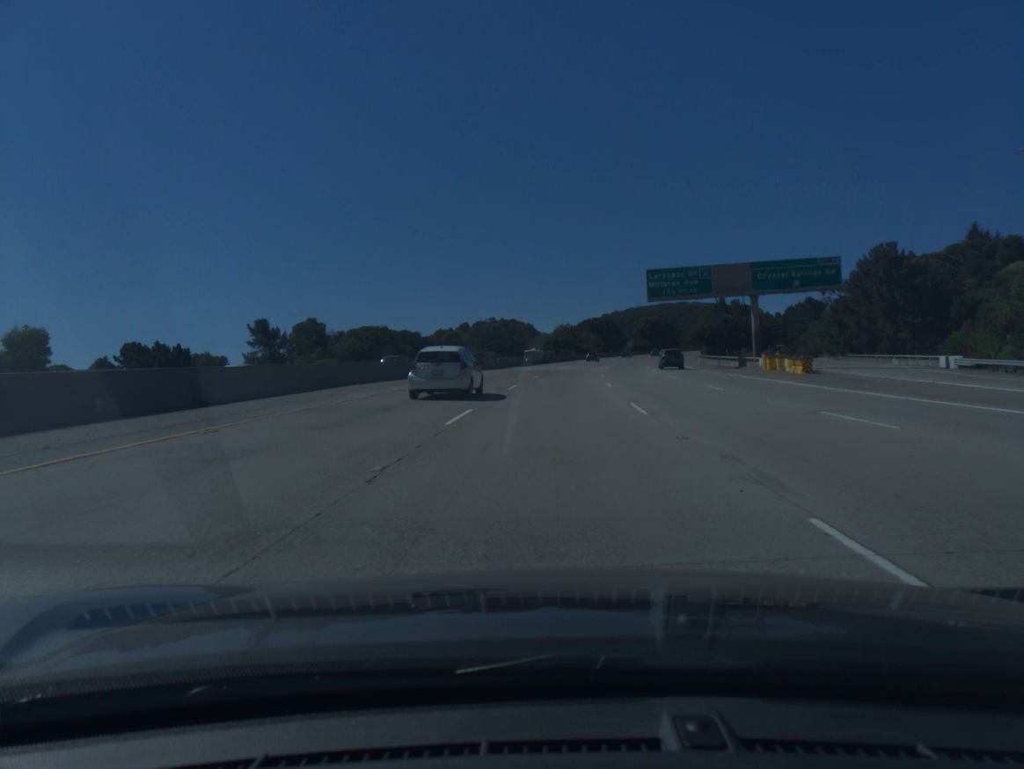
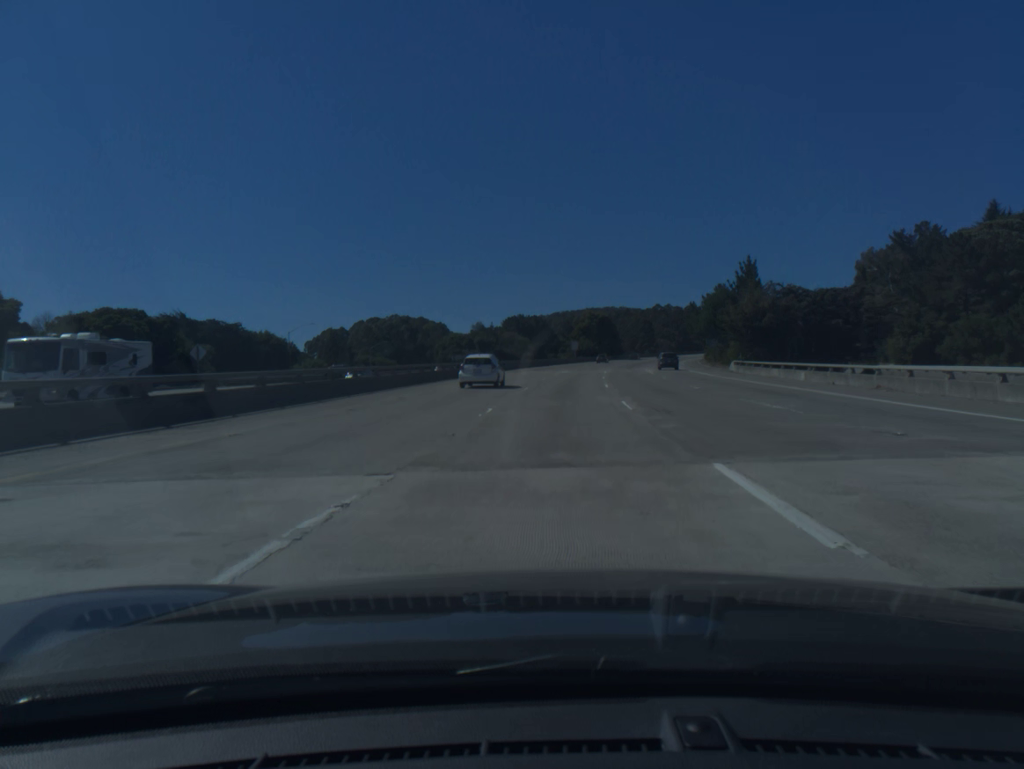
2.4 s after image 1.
(+3.3, +67.9) m; +6°
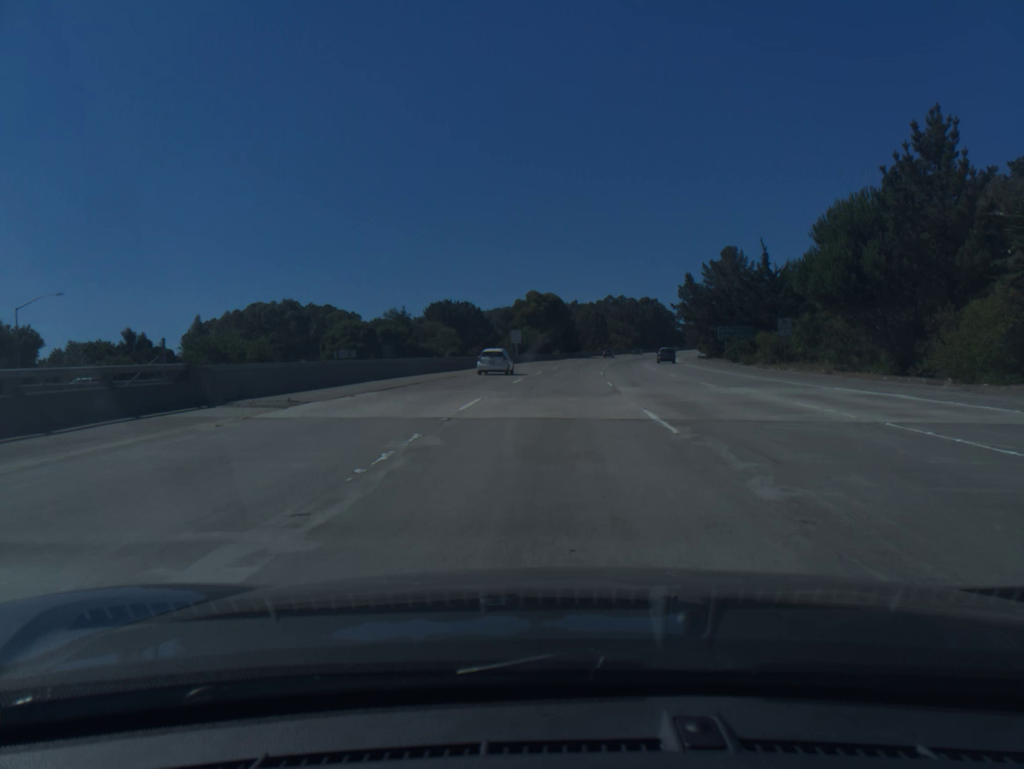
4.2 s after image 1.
(+2.0, +51.2) m; +4°
